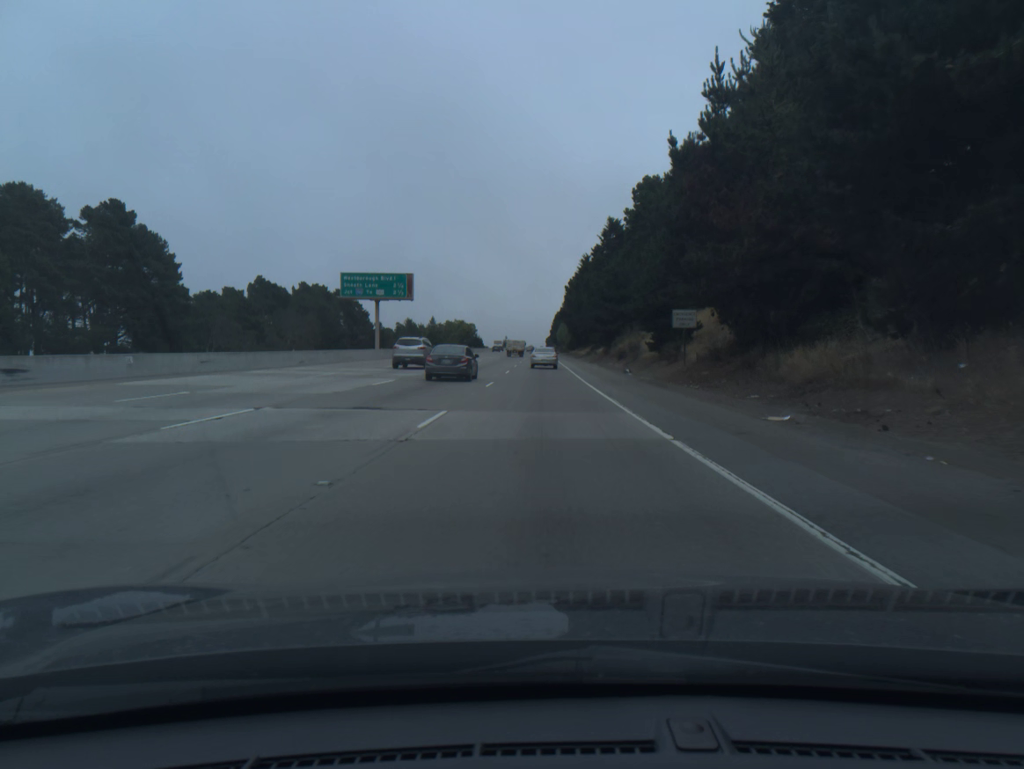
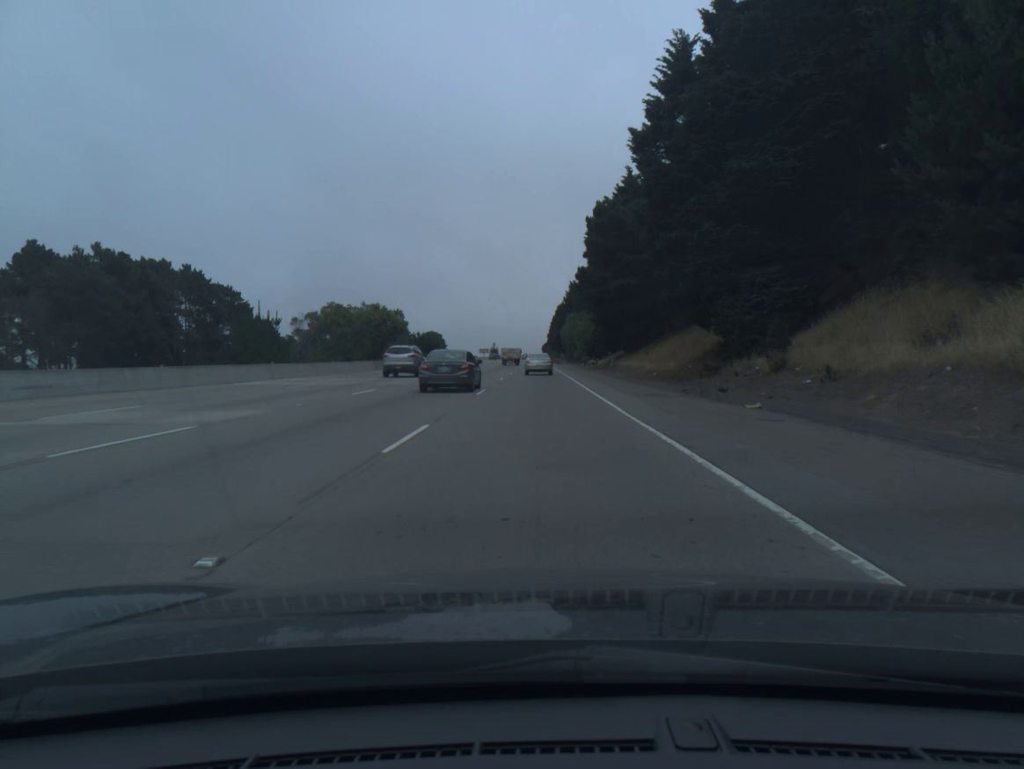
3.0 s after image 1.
(+0.1, +90.4) m; 0°
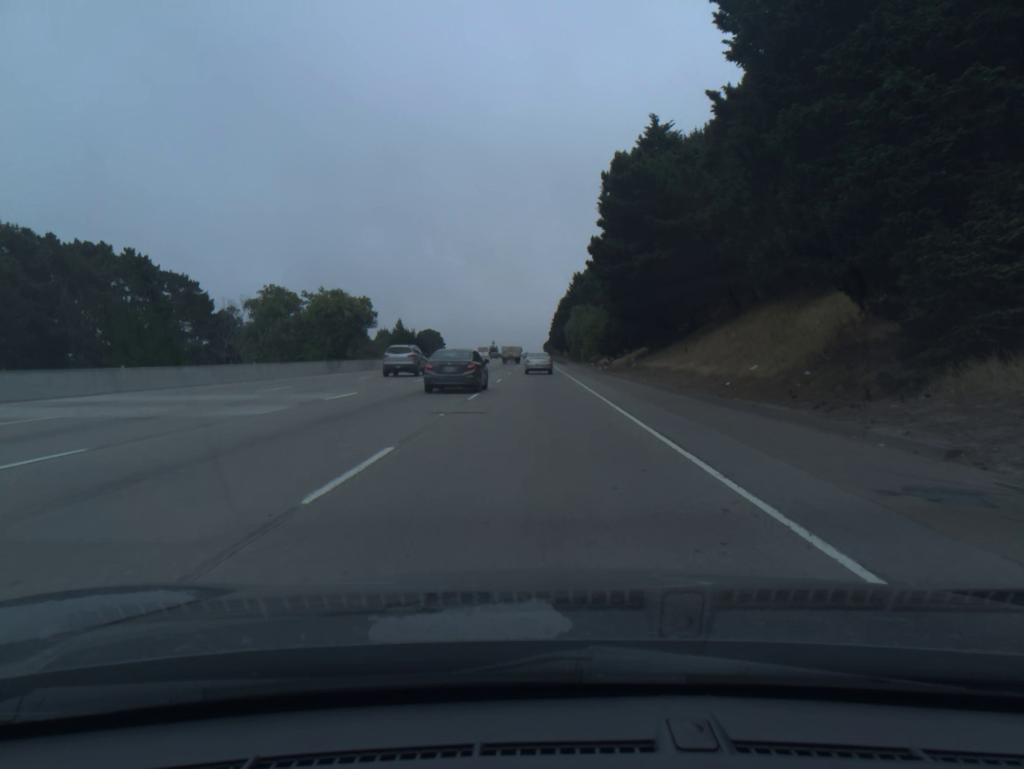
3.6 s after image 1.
(0.0, +17.8) m; 0°
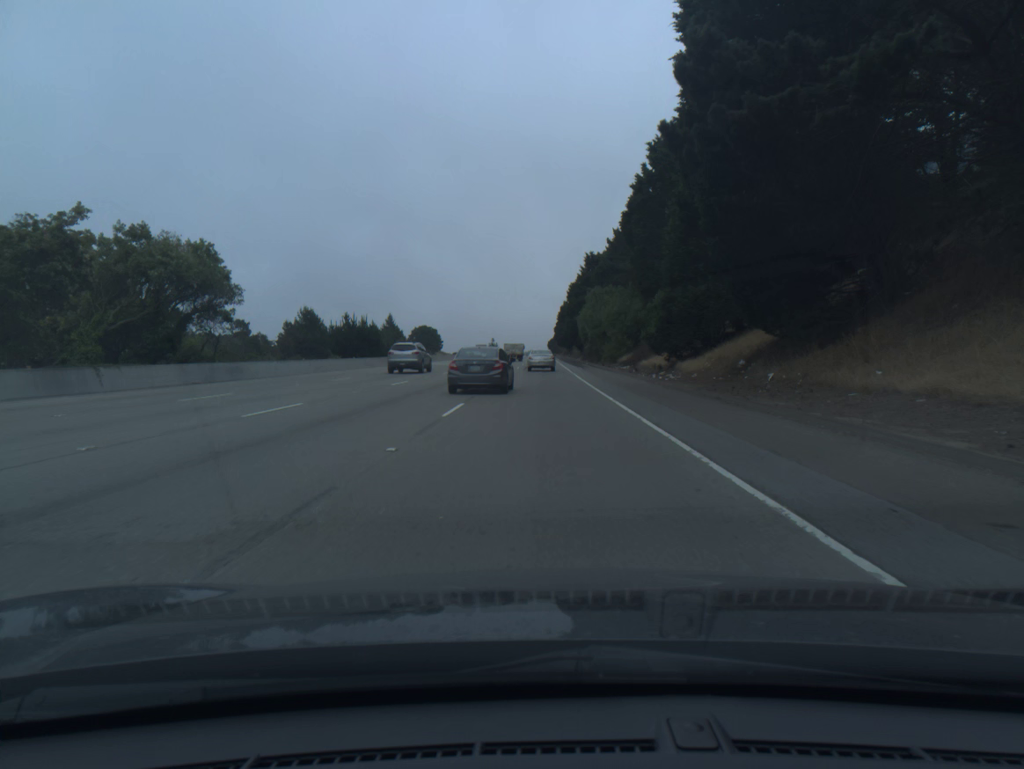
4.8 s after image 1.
(-0.1, +35.3) m; 0°
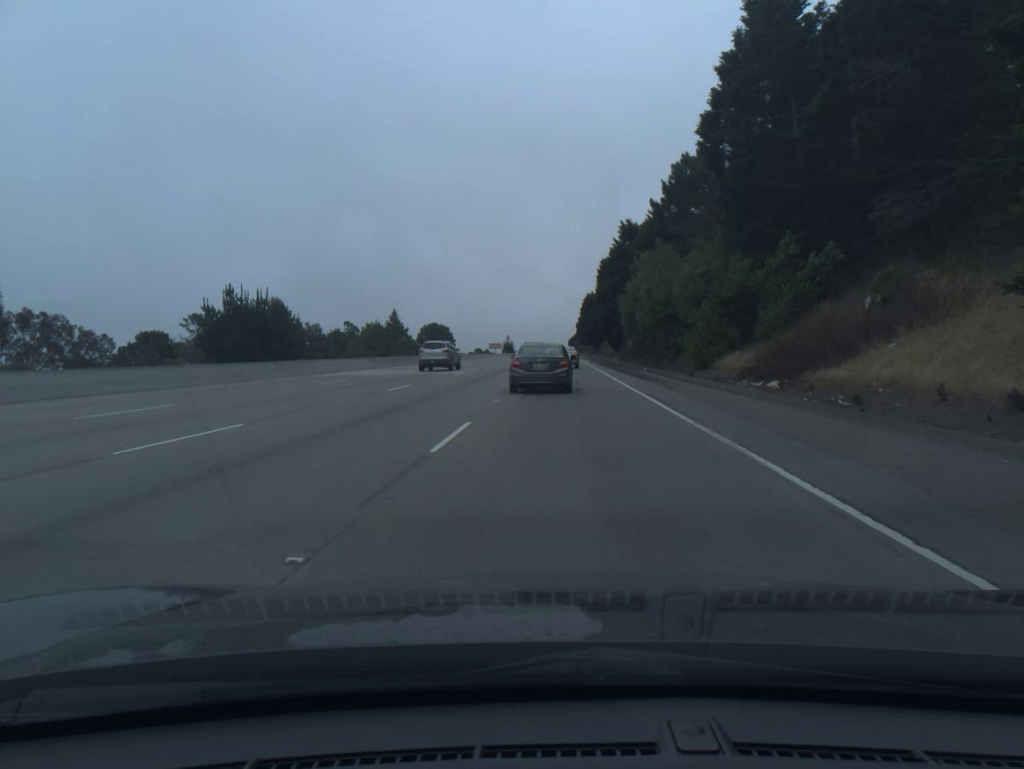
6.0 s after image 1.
(-0.2, +35.0) m; -1°
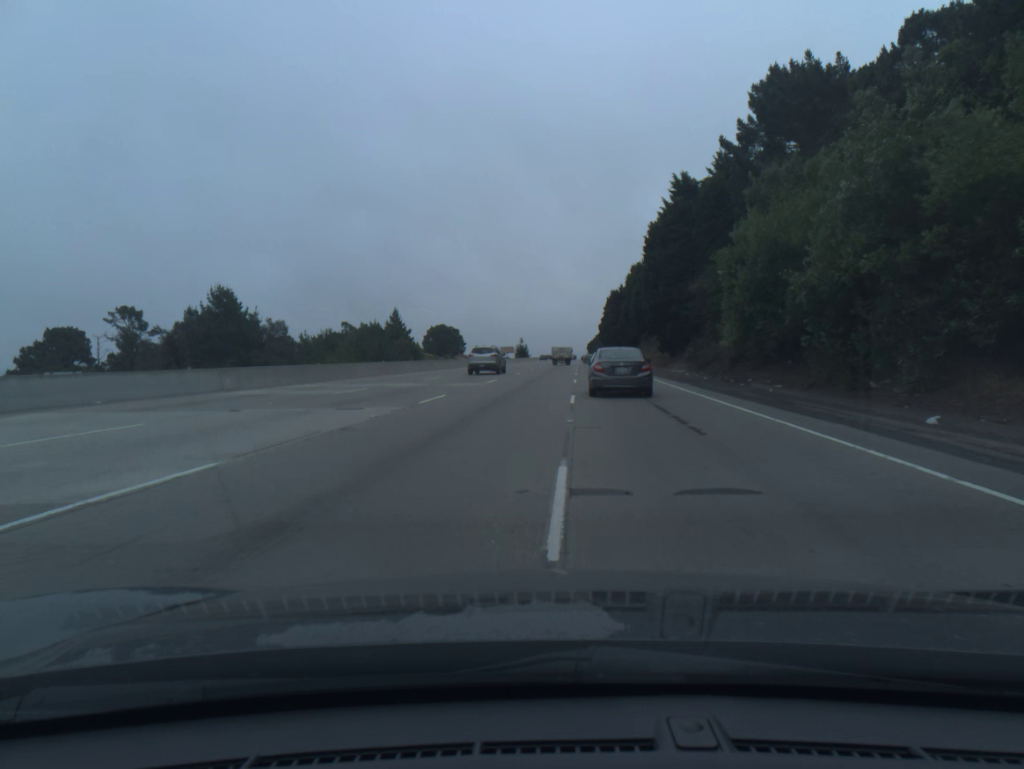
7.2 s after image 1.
(-0.5, +33.8) m; -1°
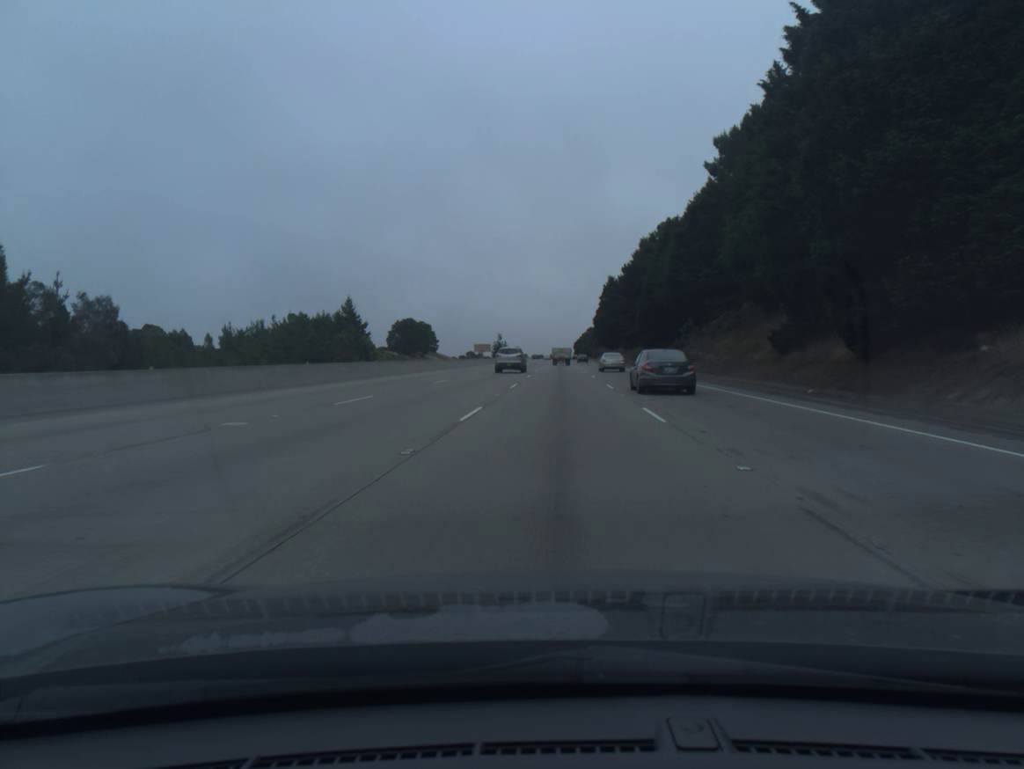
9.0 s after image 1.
(+0.3, +49.1) m; +1°
